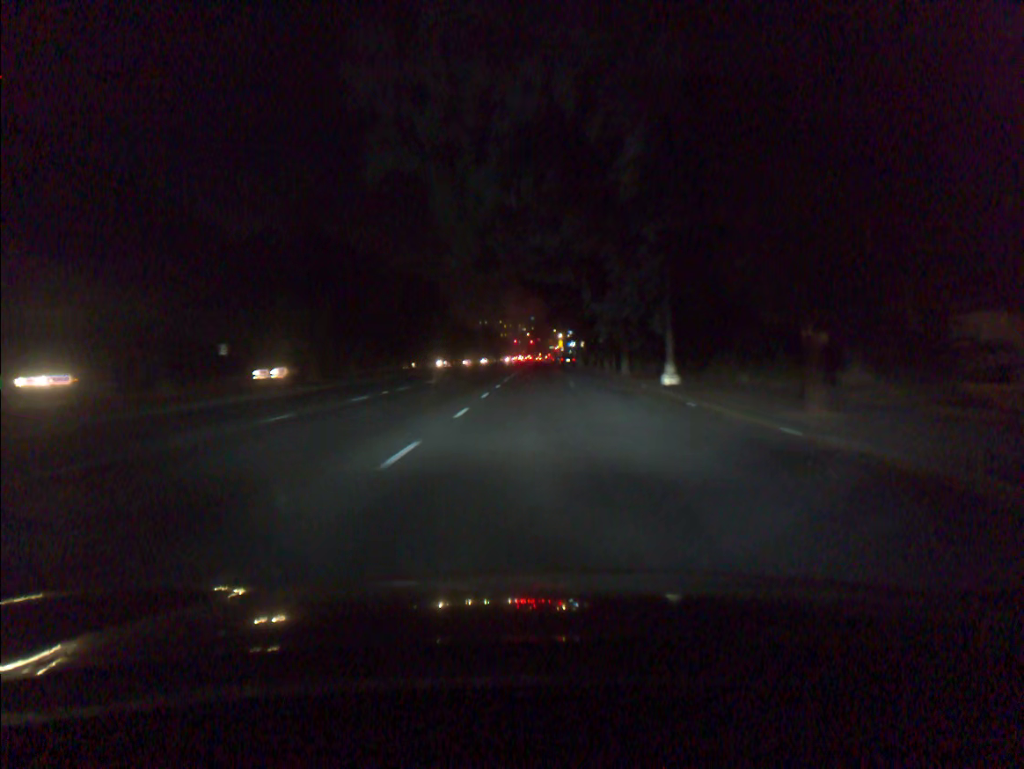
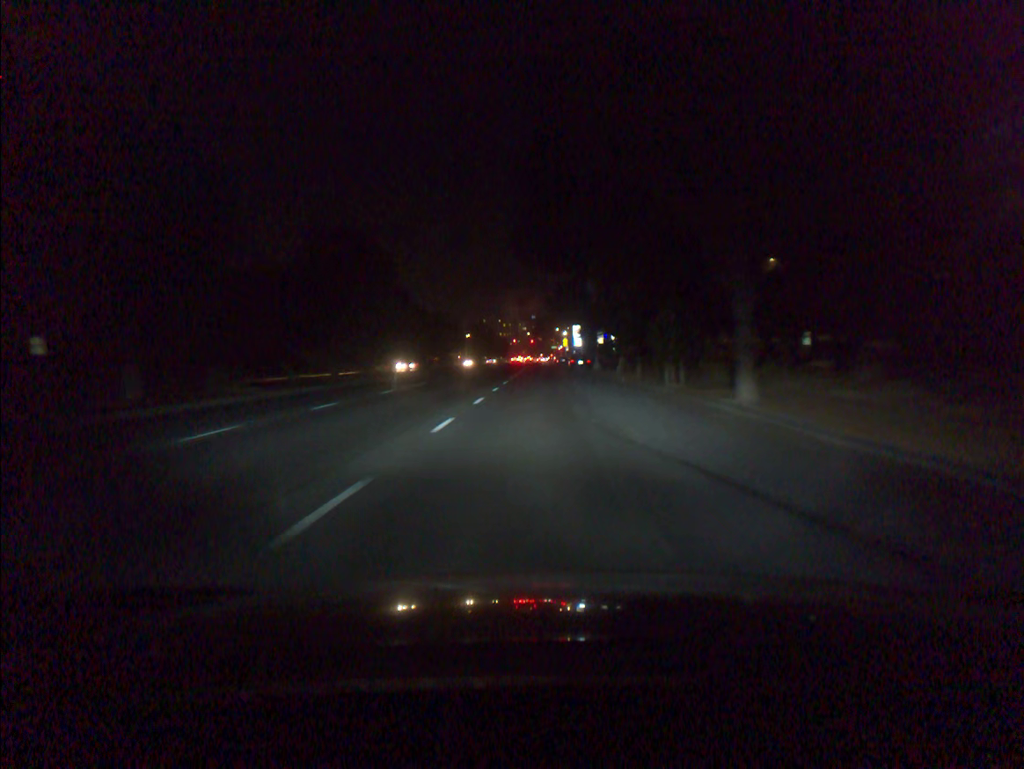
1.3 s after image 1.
(0.0, +25.2) m; 0°
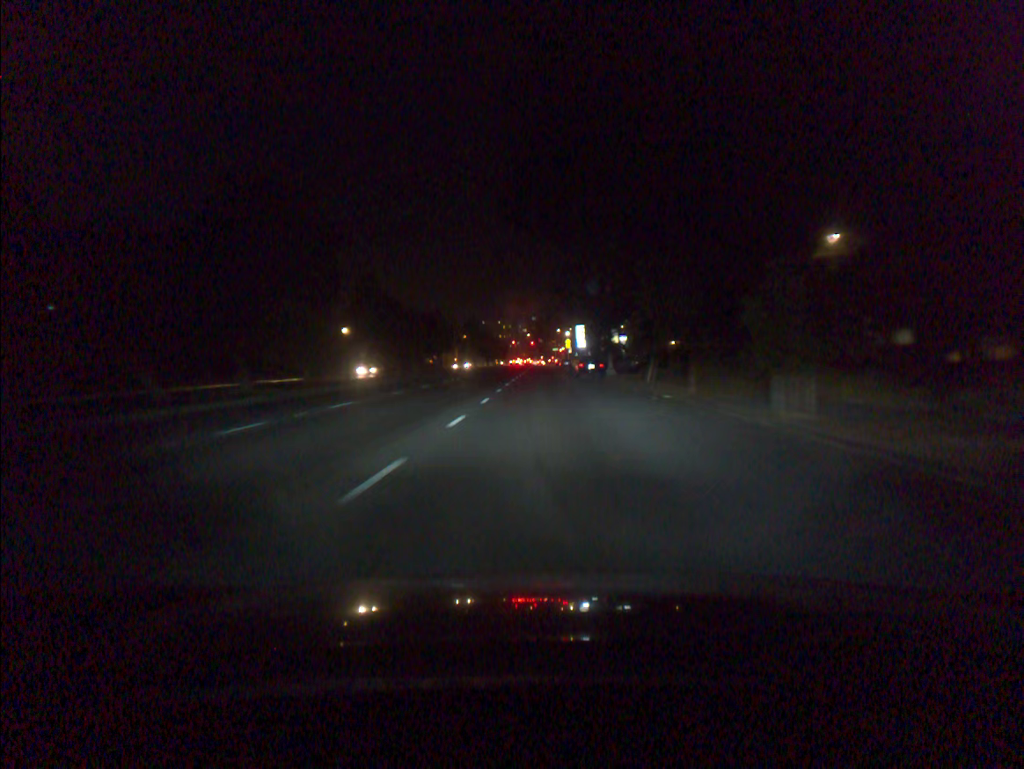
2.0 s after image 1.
(0.0, +13.1) m; 0°
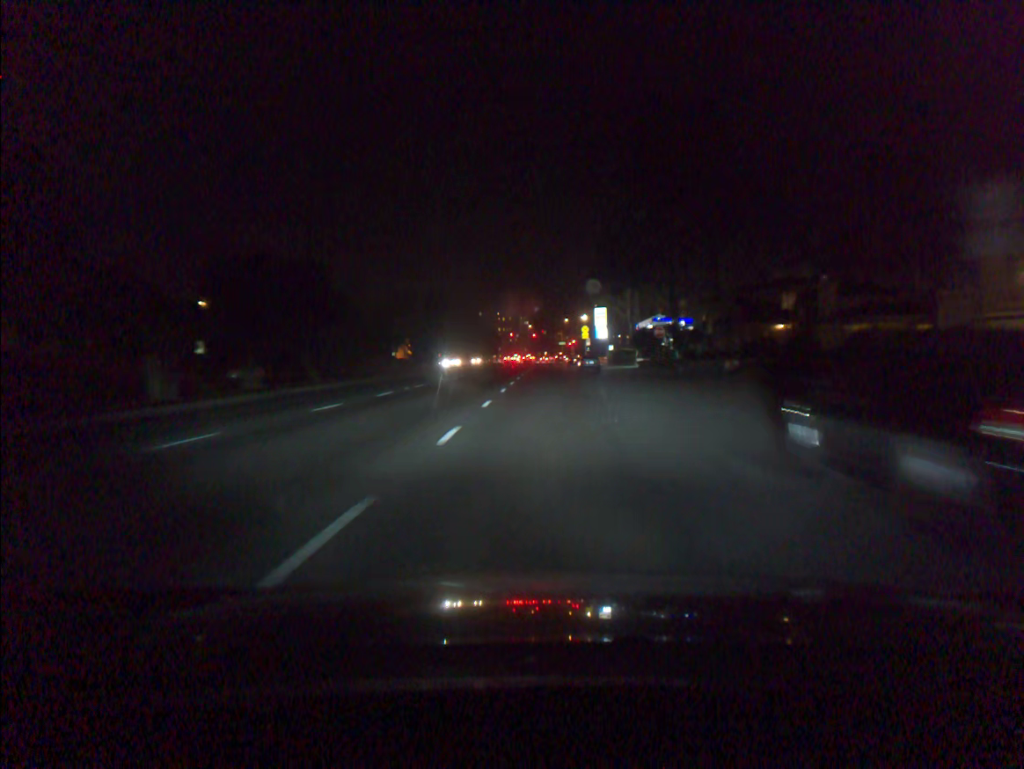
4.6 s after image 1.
(-0.1, +46.4) m; 0°
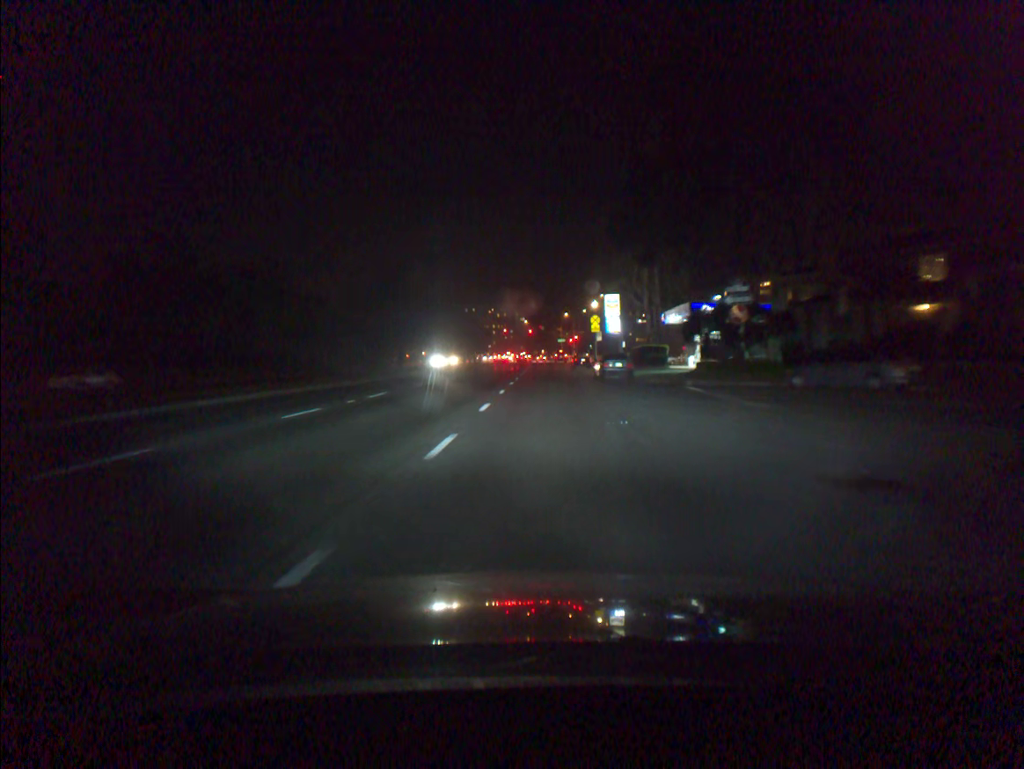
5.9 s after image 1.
(0.0, +23.3) m; 0°
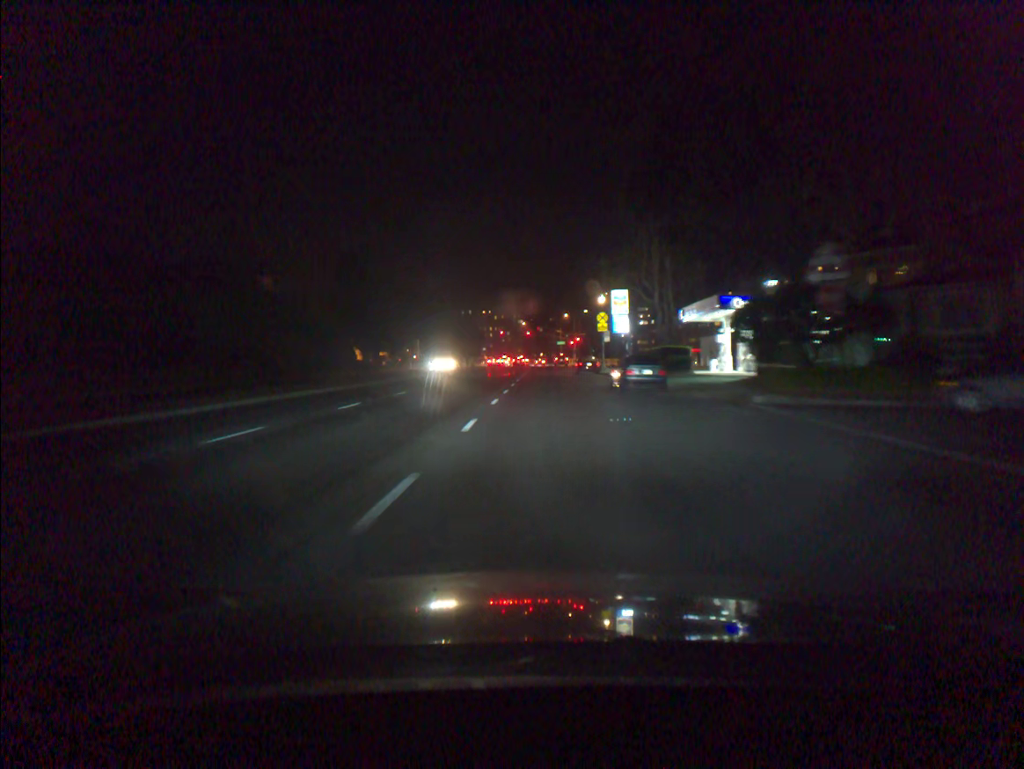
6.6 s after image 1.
(0.0, +10.9) m; 0°
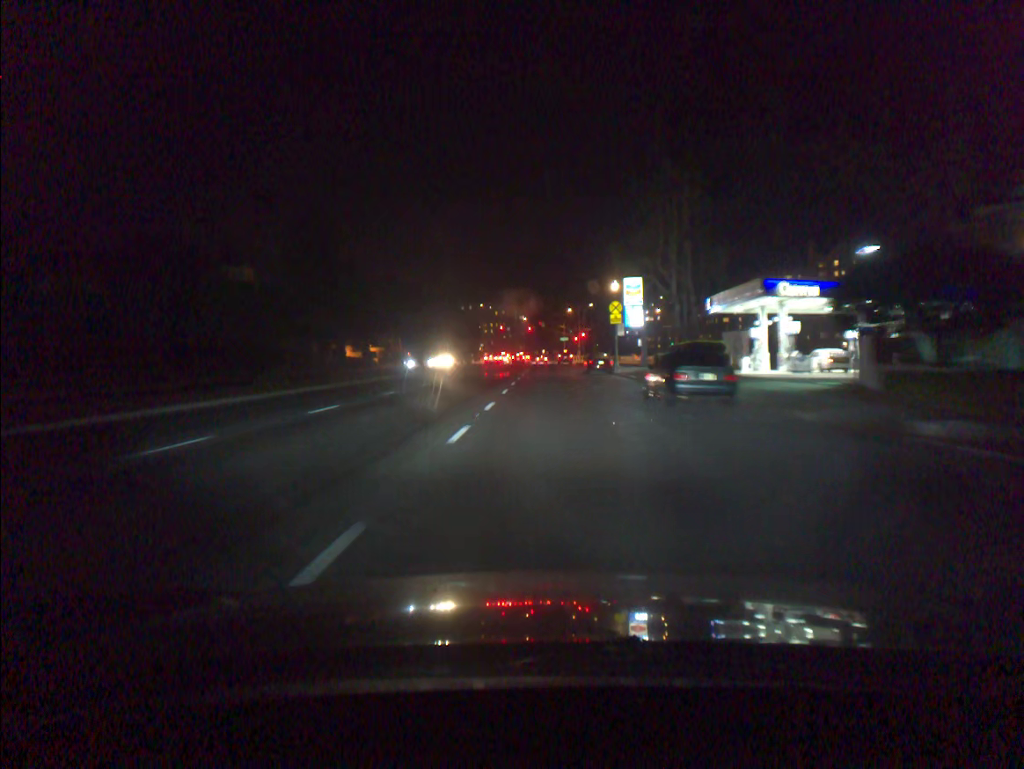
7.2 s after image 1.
(0.0, +9.8) m; 0°
